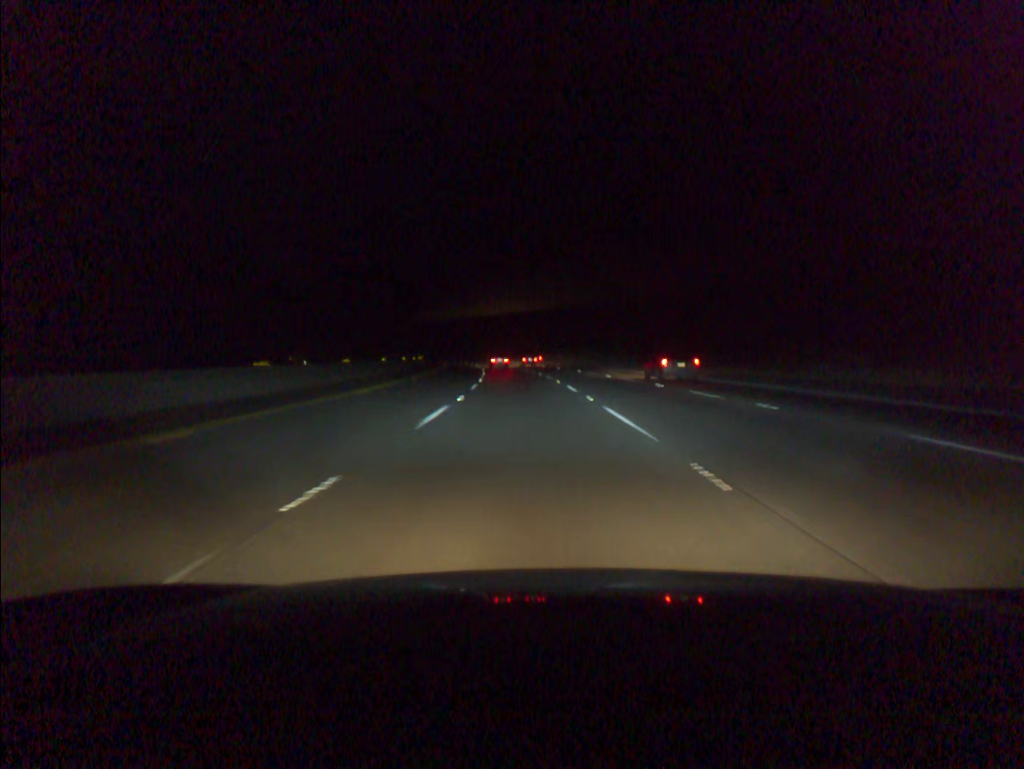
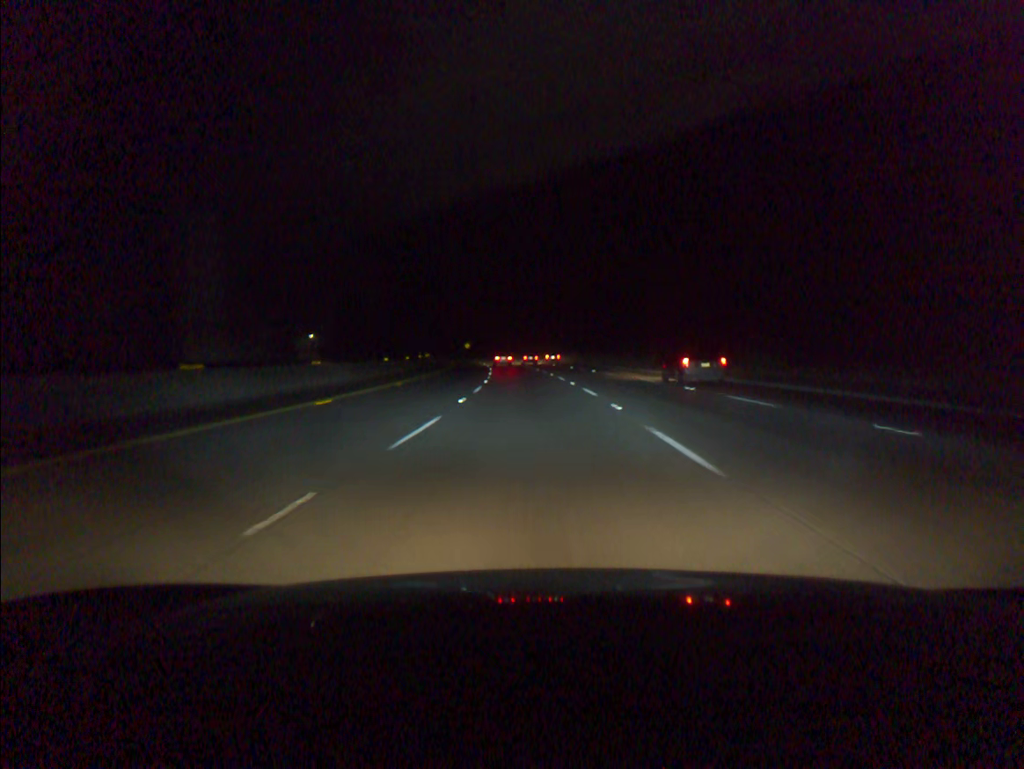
(-3.8, +76.2) m; -6°
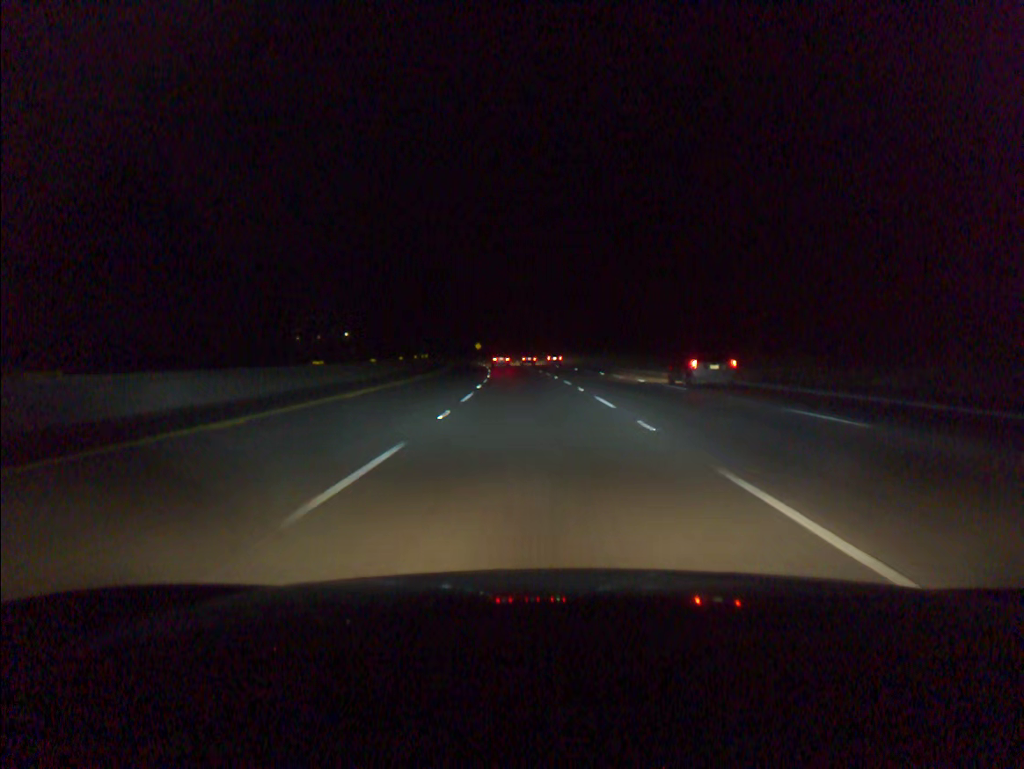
(-0.2, +19.1) m; -1°
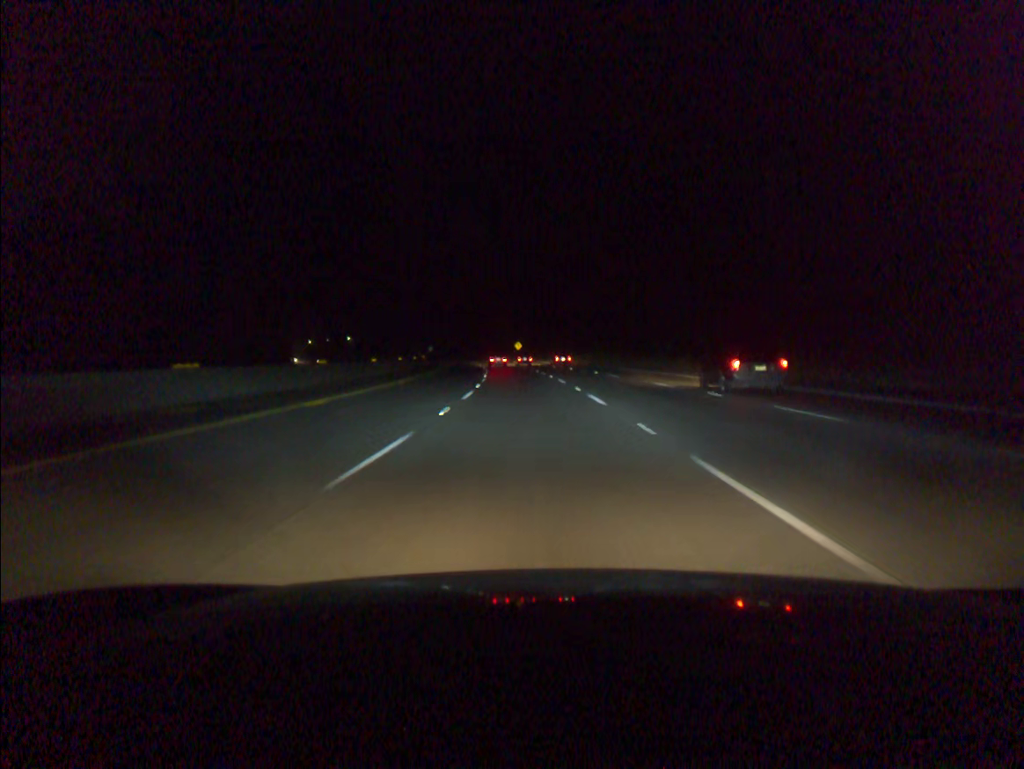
(-1.8, +57.3) m; -4°
